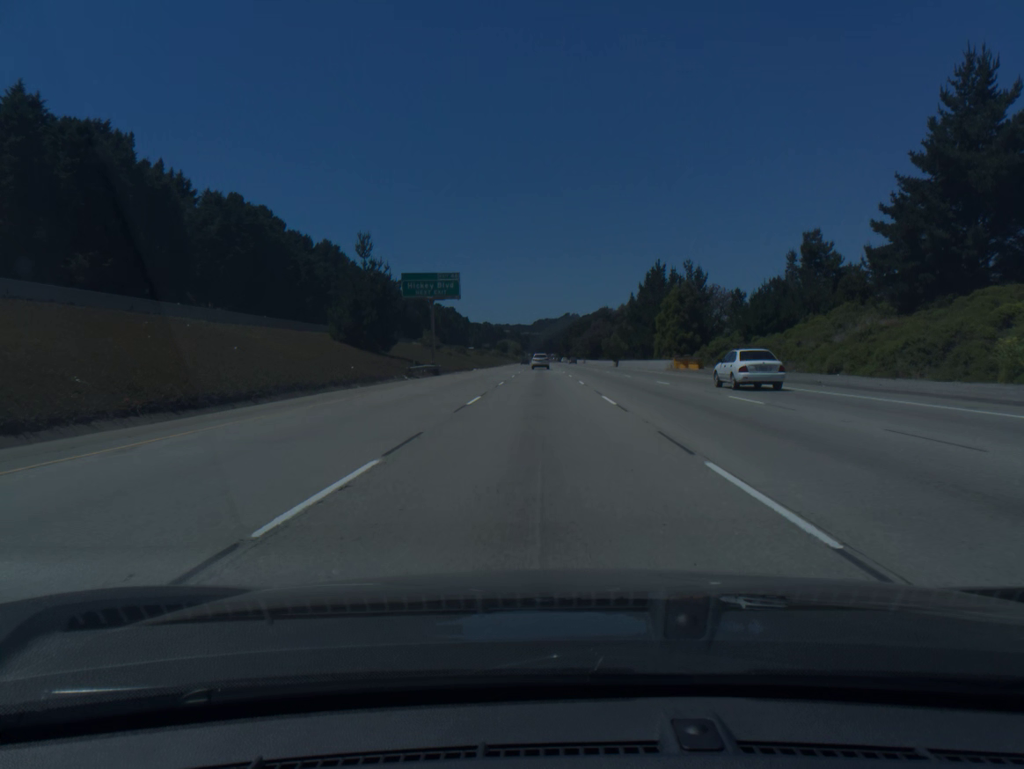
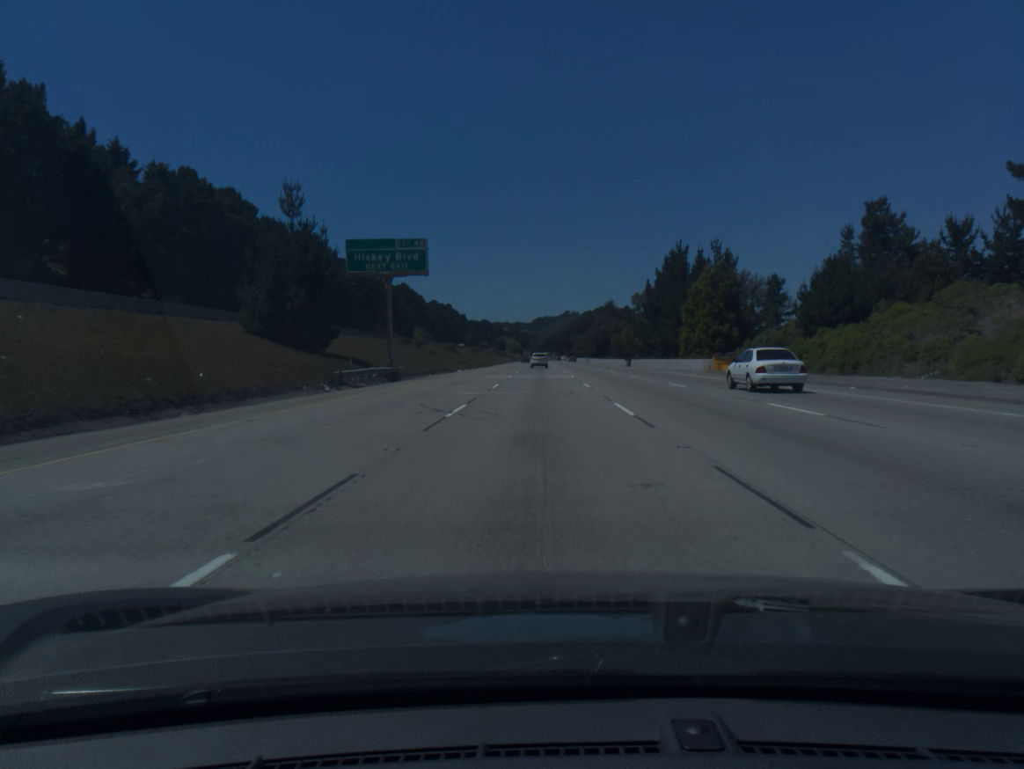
(0.0, +18.8) m; 0°
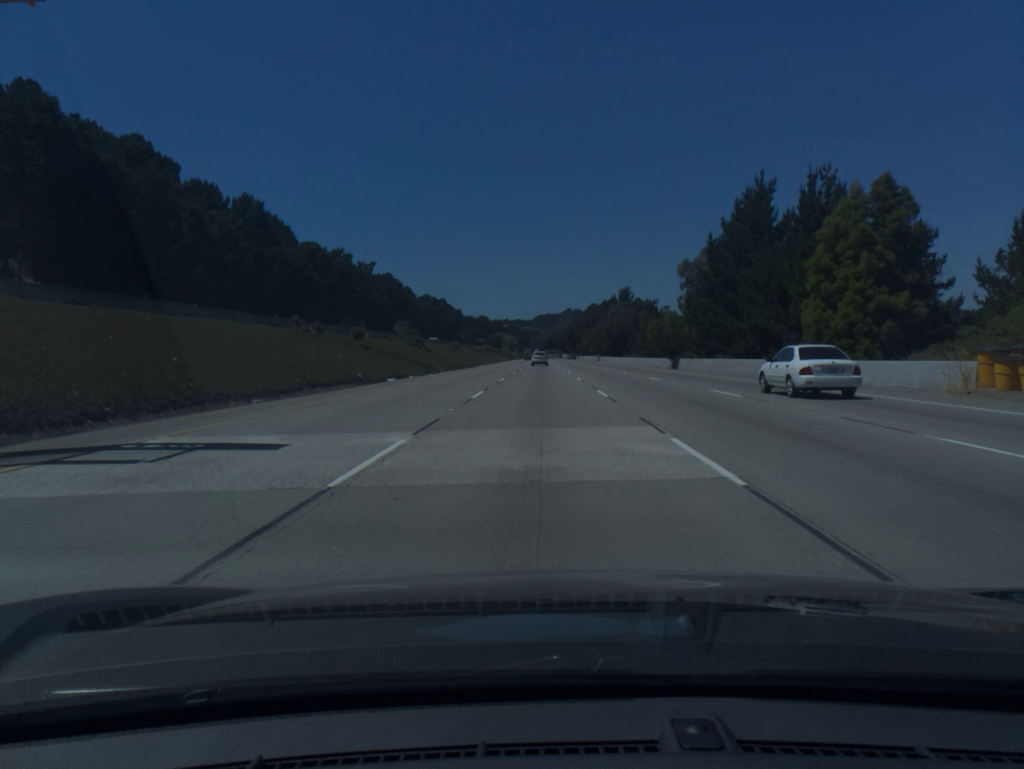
(0.0, +37.6) m; 0°
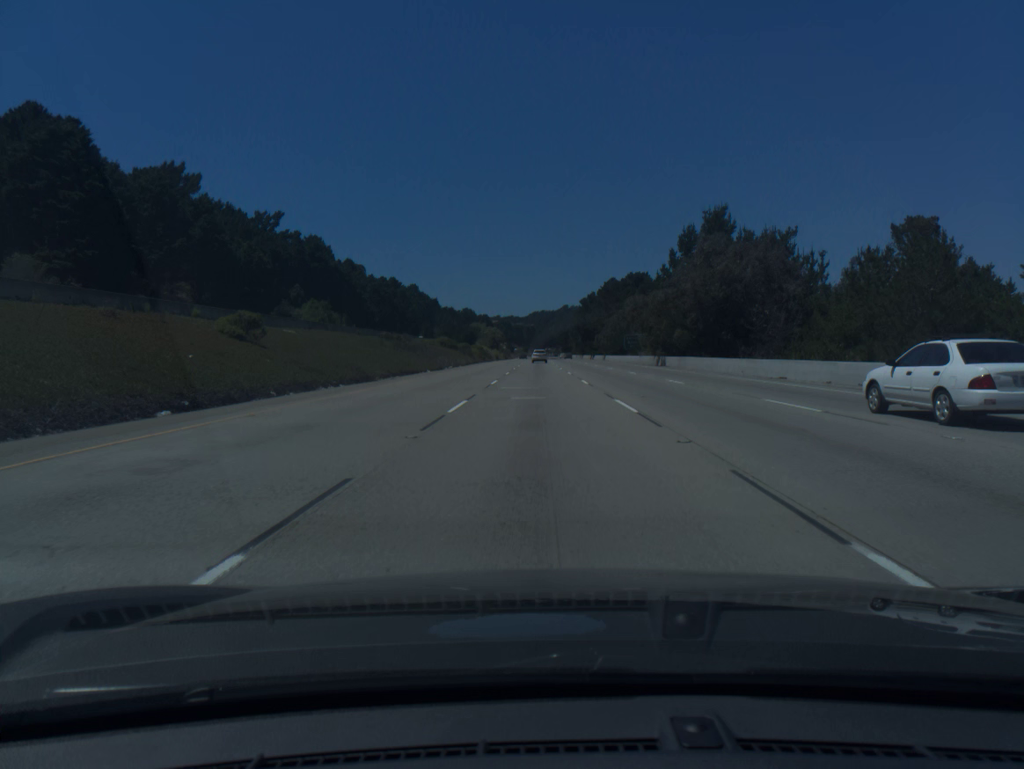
(0.0, +93.8) m; 0°
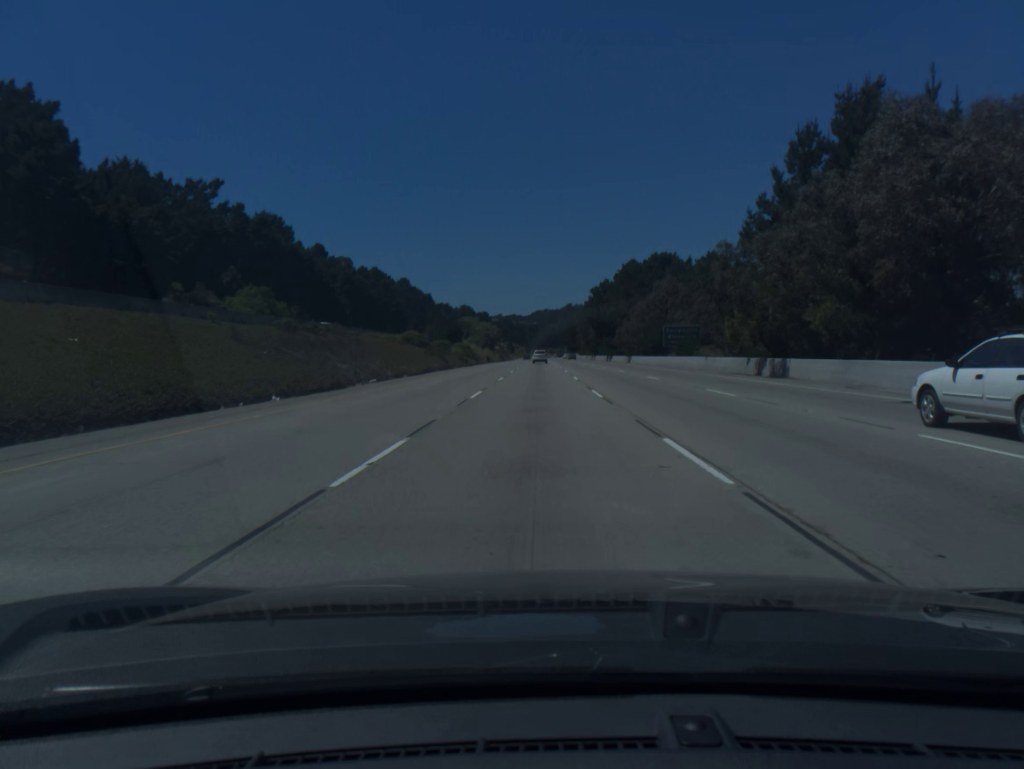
(0.0, +37.4) m; 0°
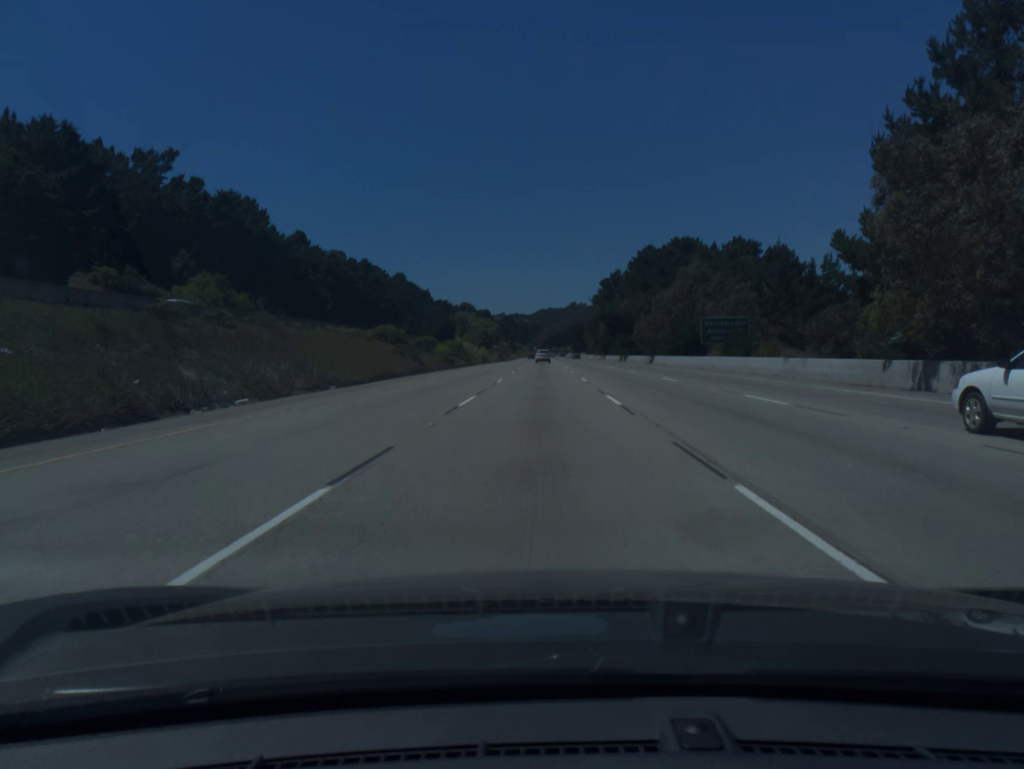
(0.0, +18.7) m; 0°
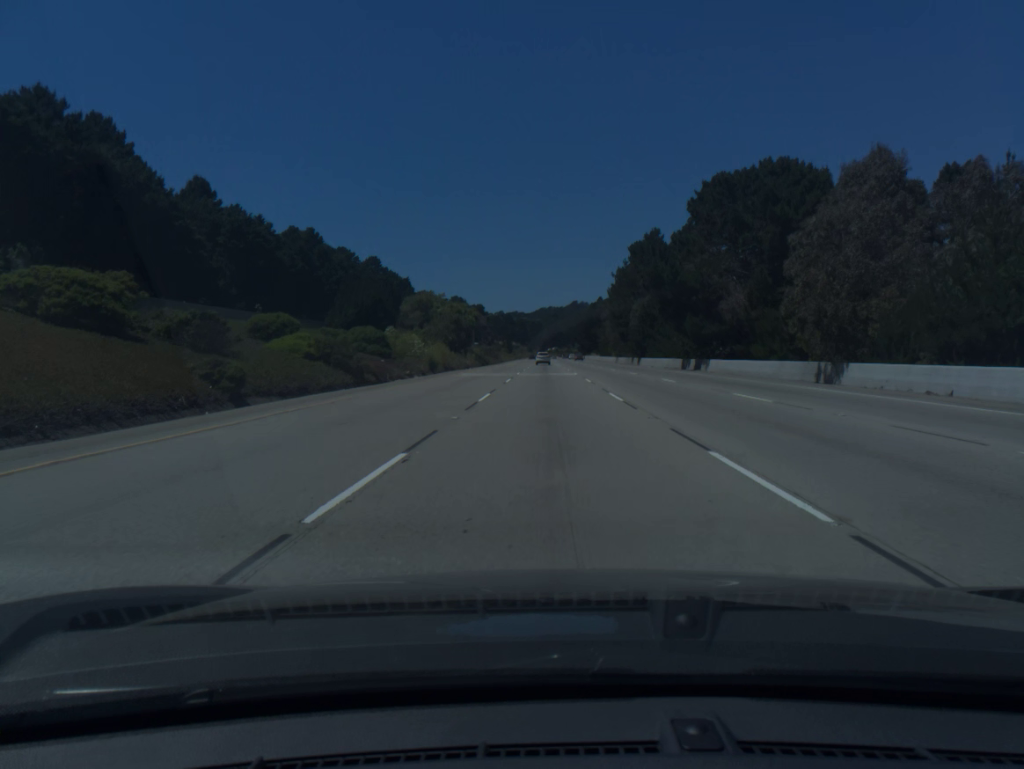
(-0.1, +56.1) m; 0°
